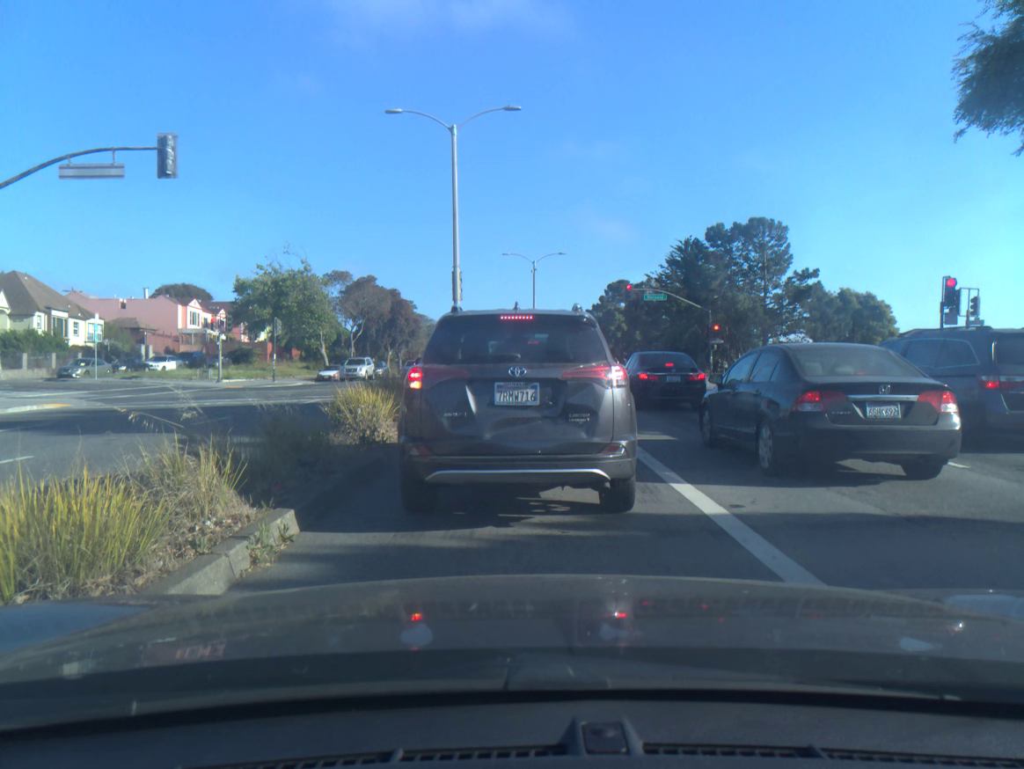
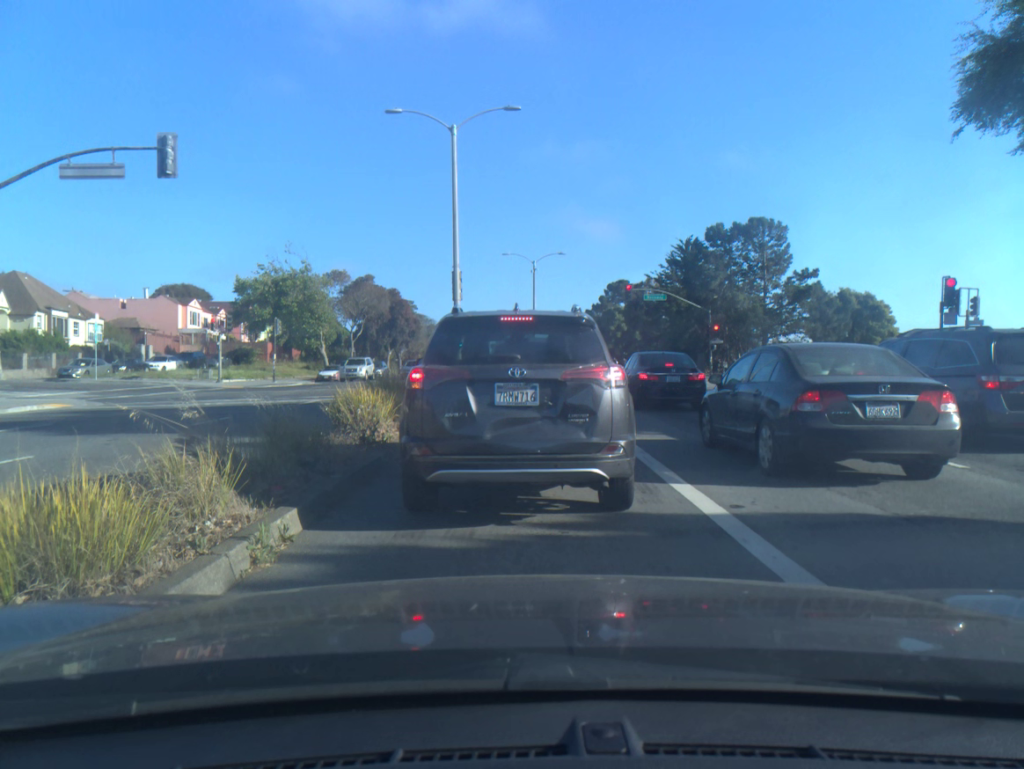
(0.0, 0.0) m; 0°
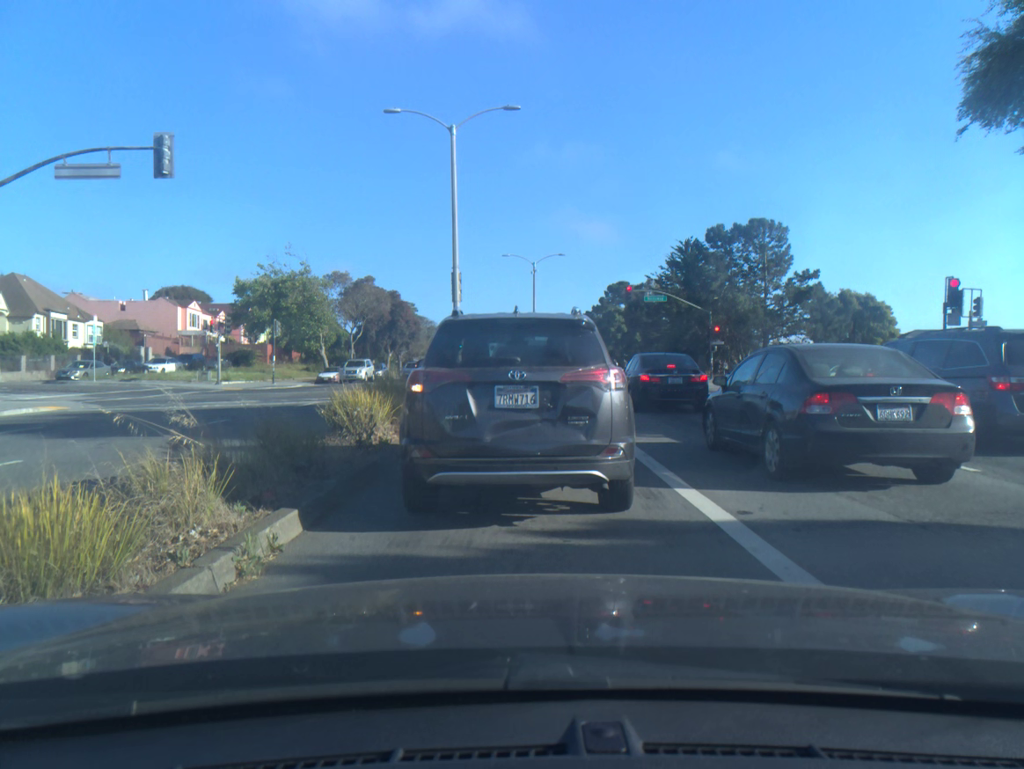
(0.0, +0.2) m; 0°
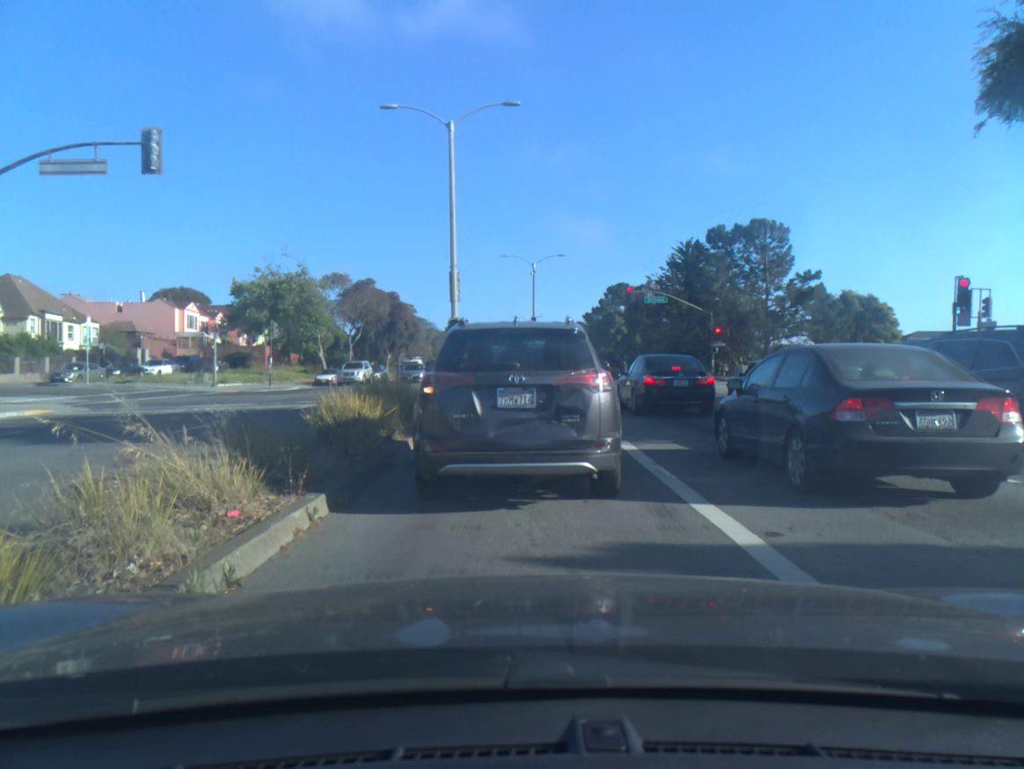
(0.0, +0.7) m; 0°
